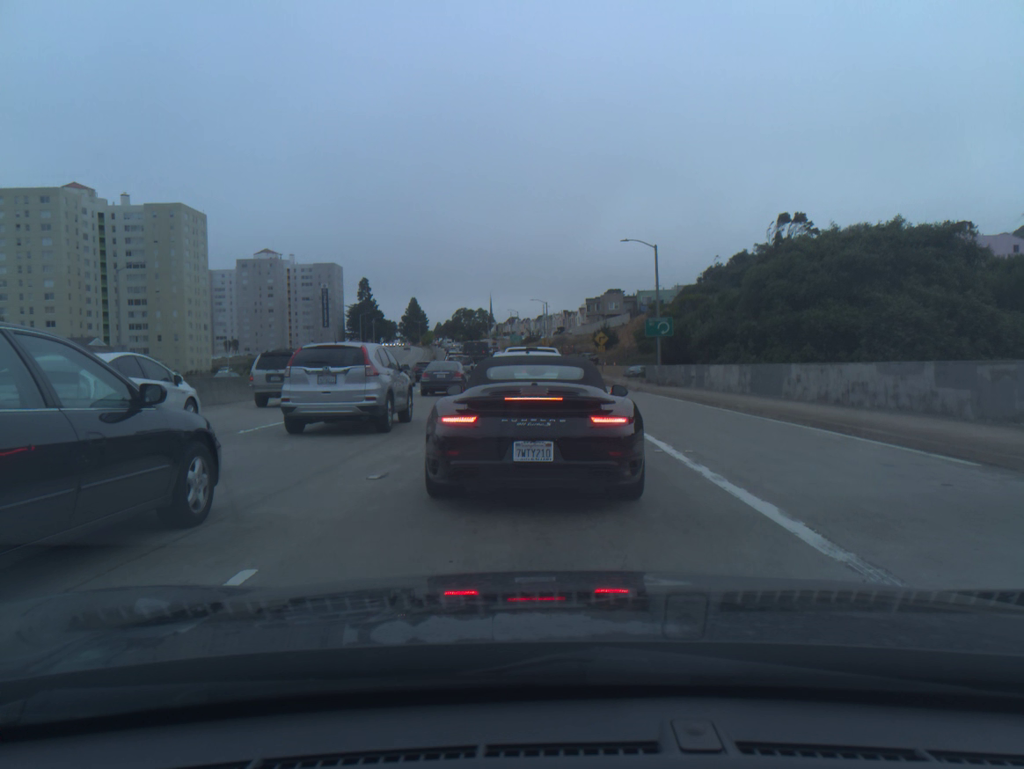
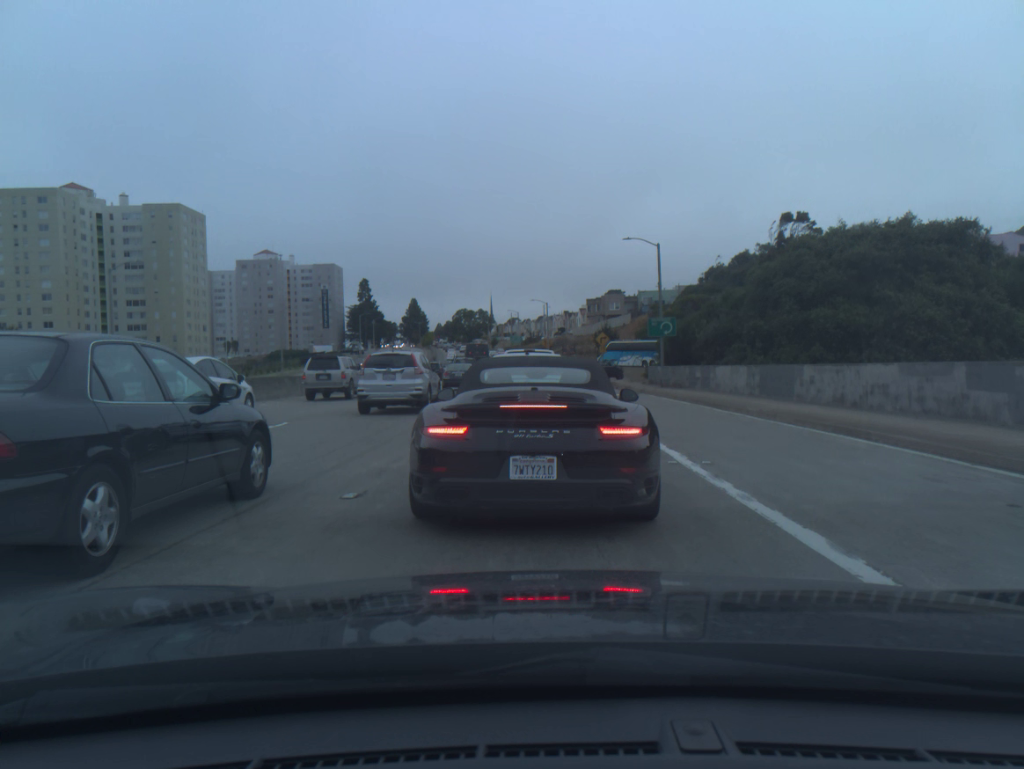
(0.0, +1.1) m; 0°
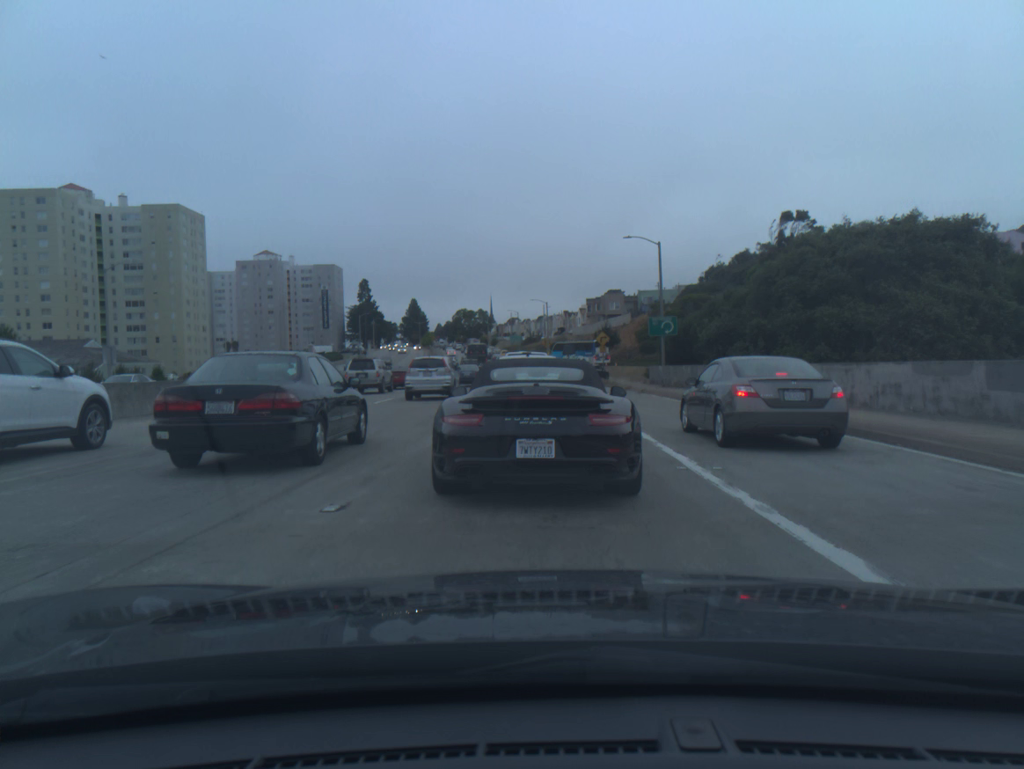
(0.0, +0.6) m; 0°
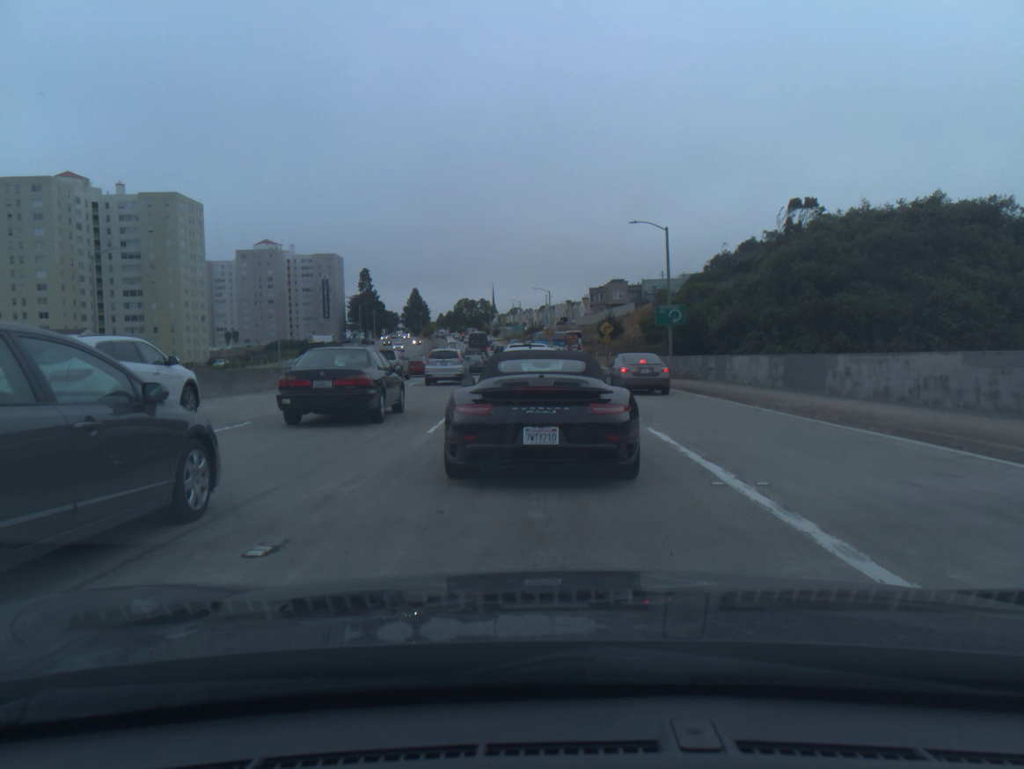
(0.0, +1.7) m; 0°
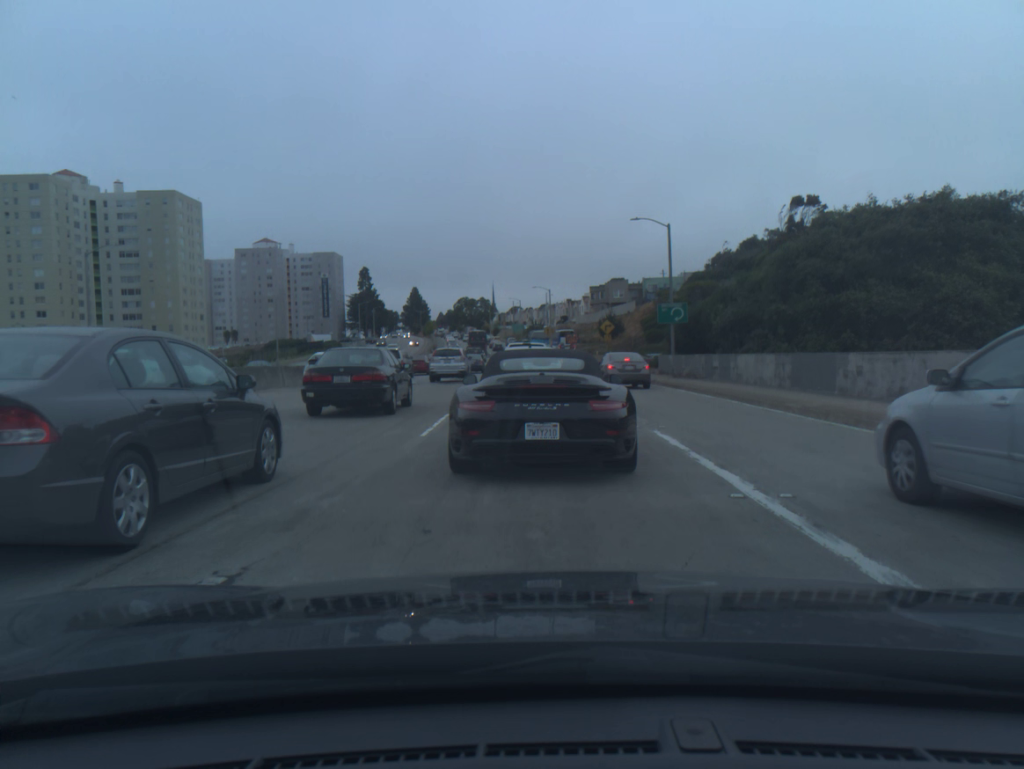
(0.0, +0.7) m; 0°
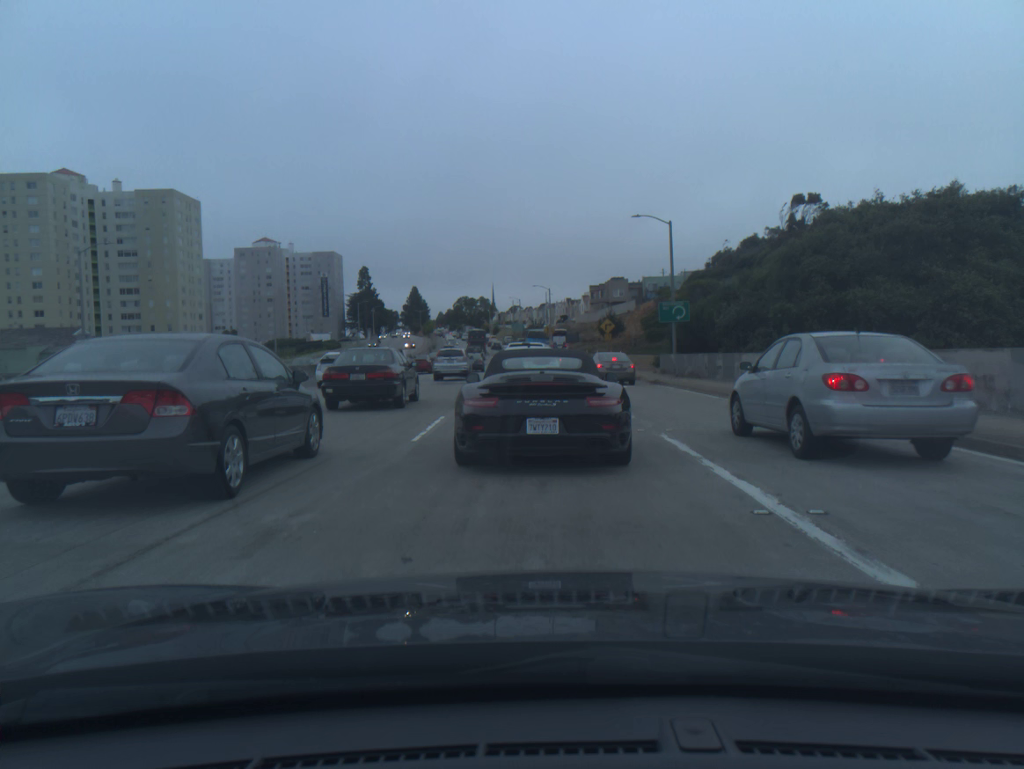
(0.0, +0.7) m; 0°
